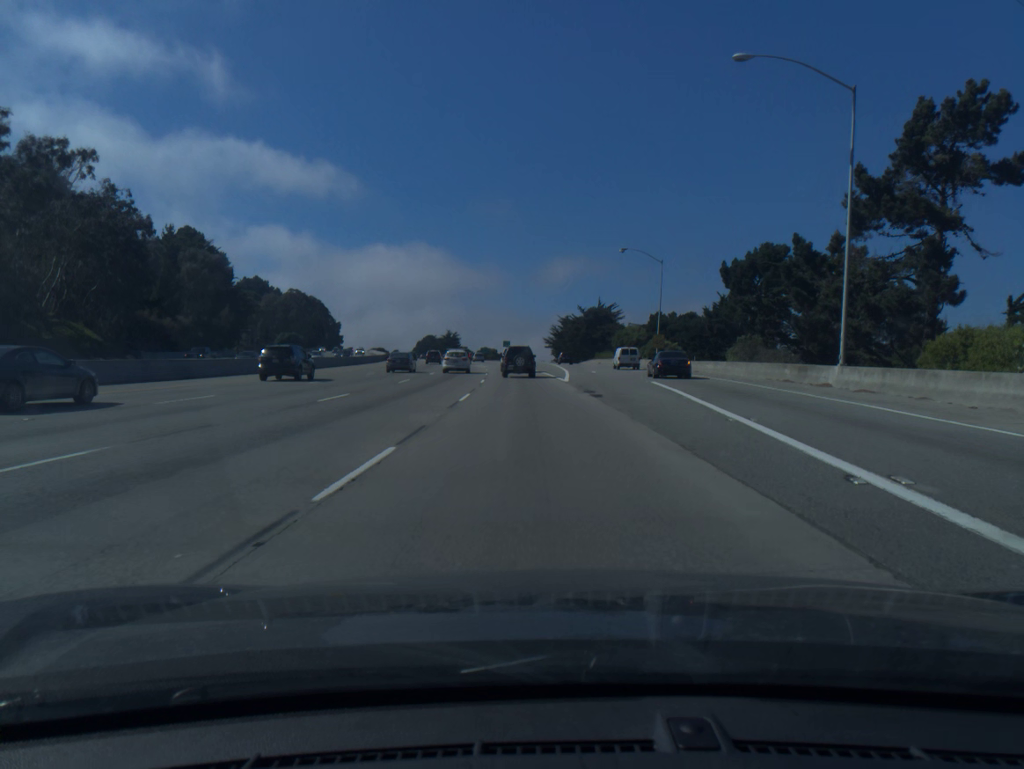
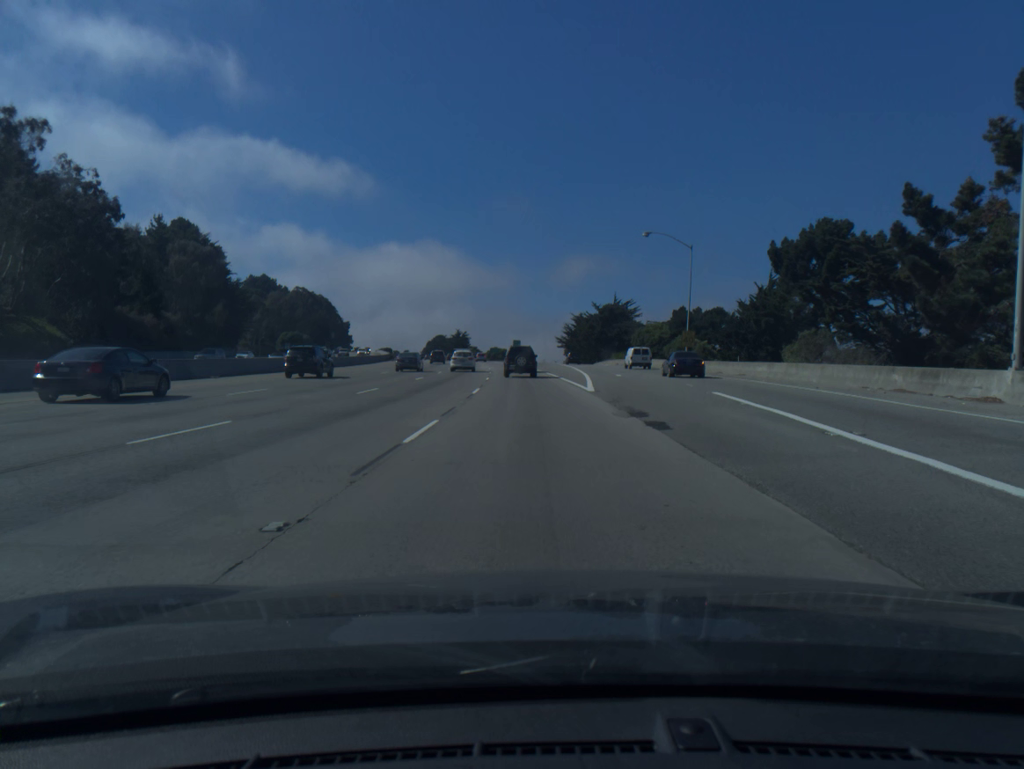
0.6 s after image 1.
(-0.1, +10.2) m; -1°
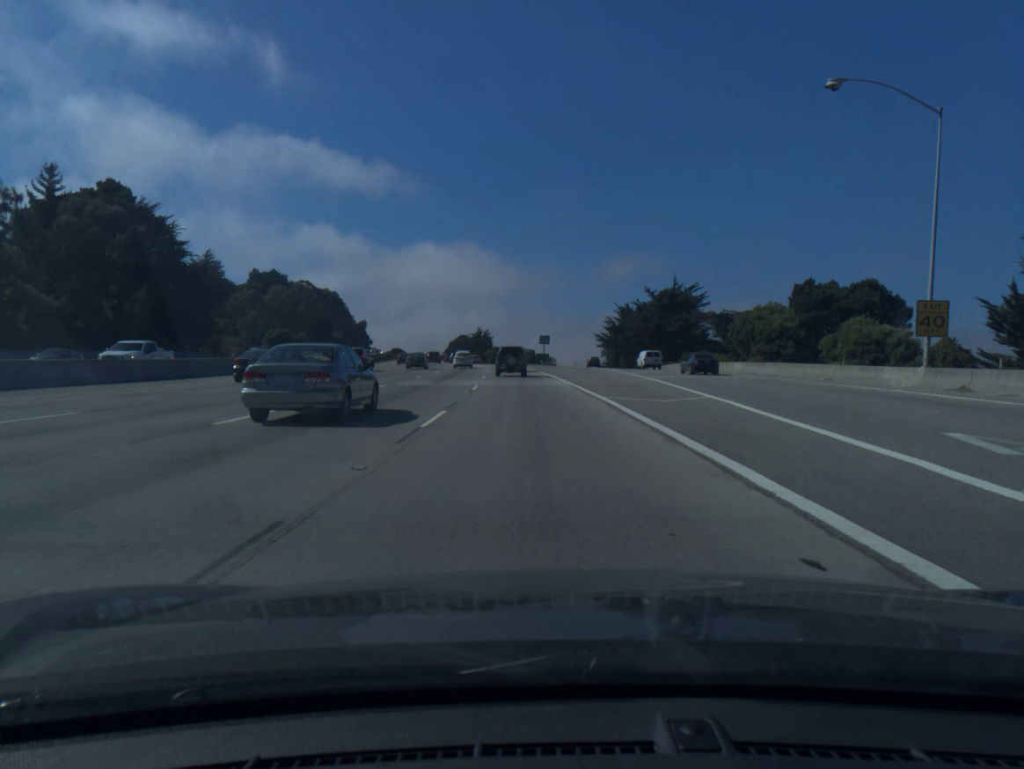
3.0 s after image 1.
(-0.9, +41.3) m; -2°
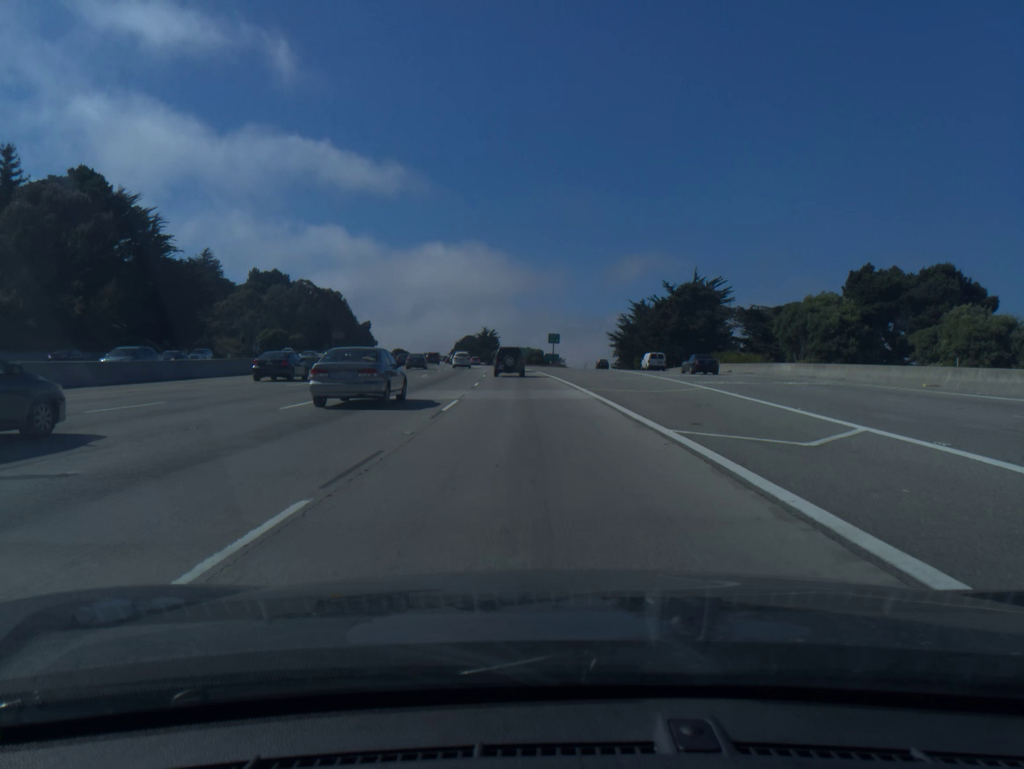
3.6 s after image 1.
(0.0, +10.5) m; -1°
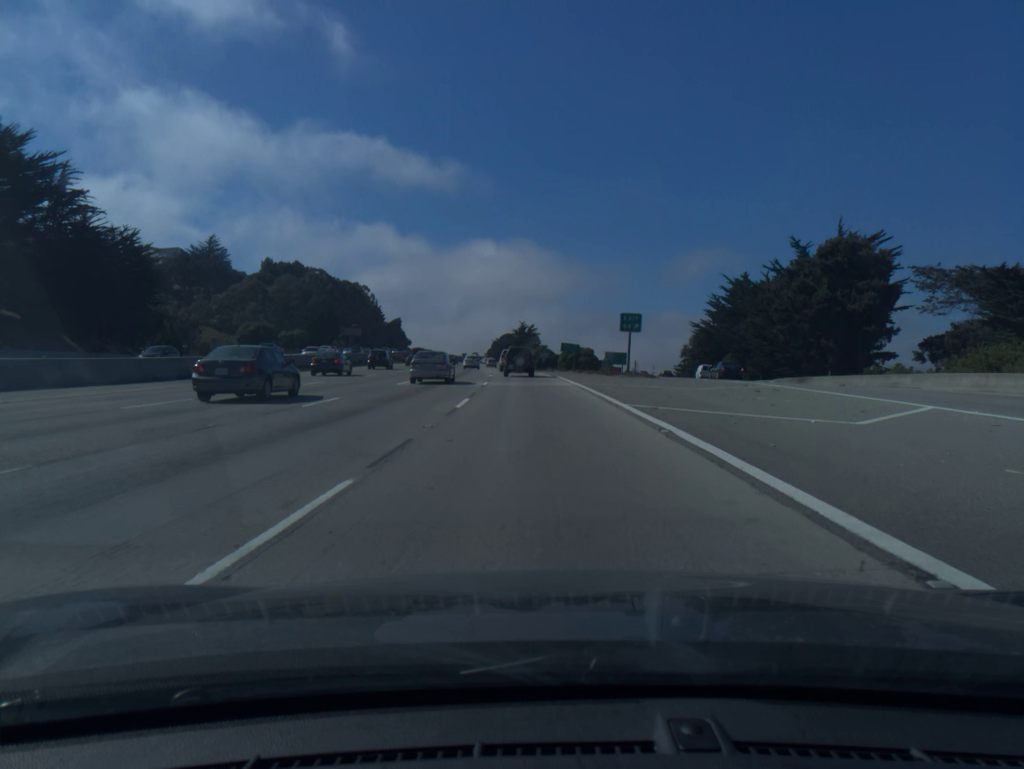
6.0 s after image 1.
(-1.2, +42.8) m; -3°
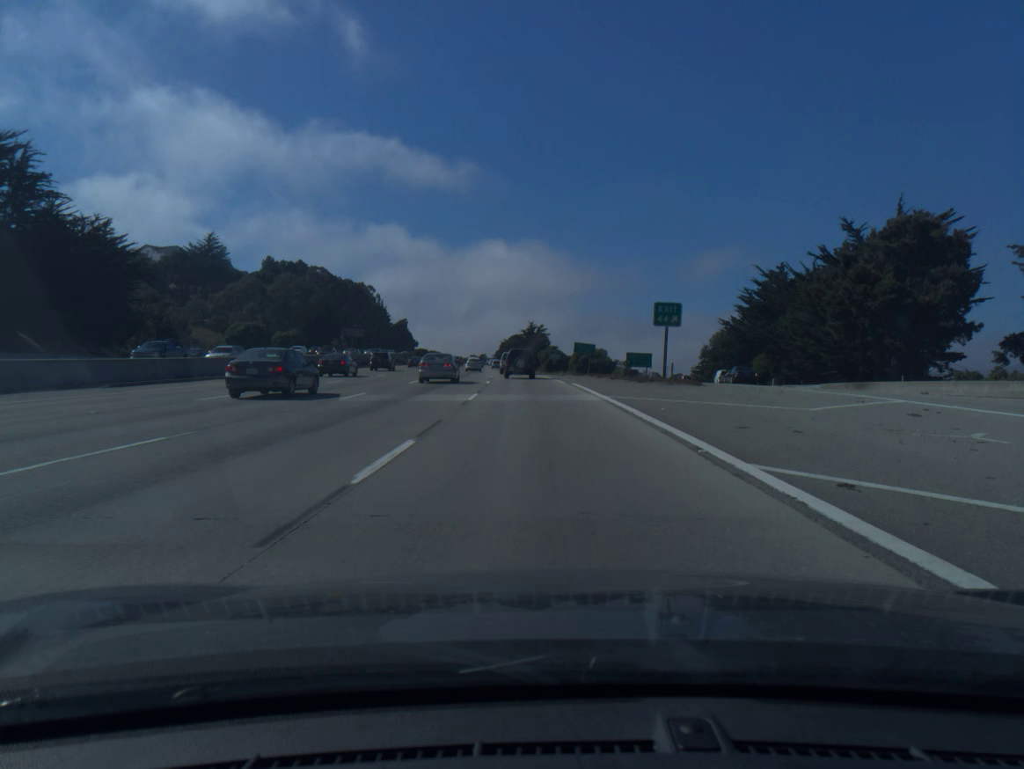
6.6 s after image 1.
(-0.1, +10.9) m; -1°
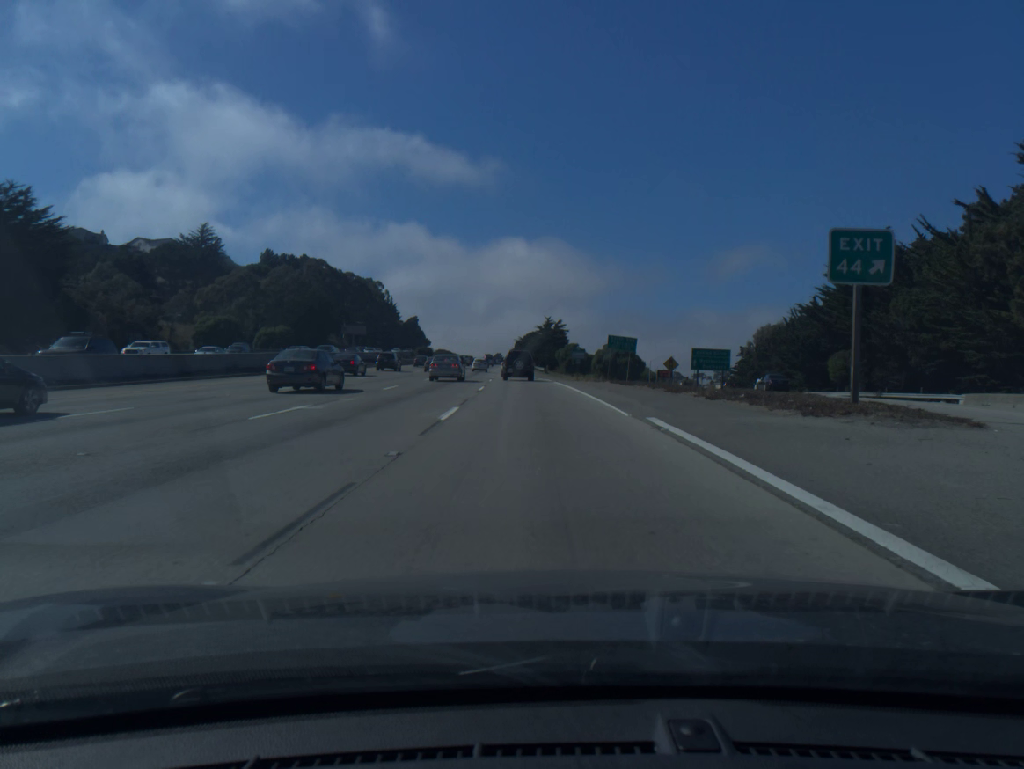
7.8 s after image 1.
(-0.2, +21.9) m; -1°
